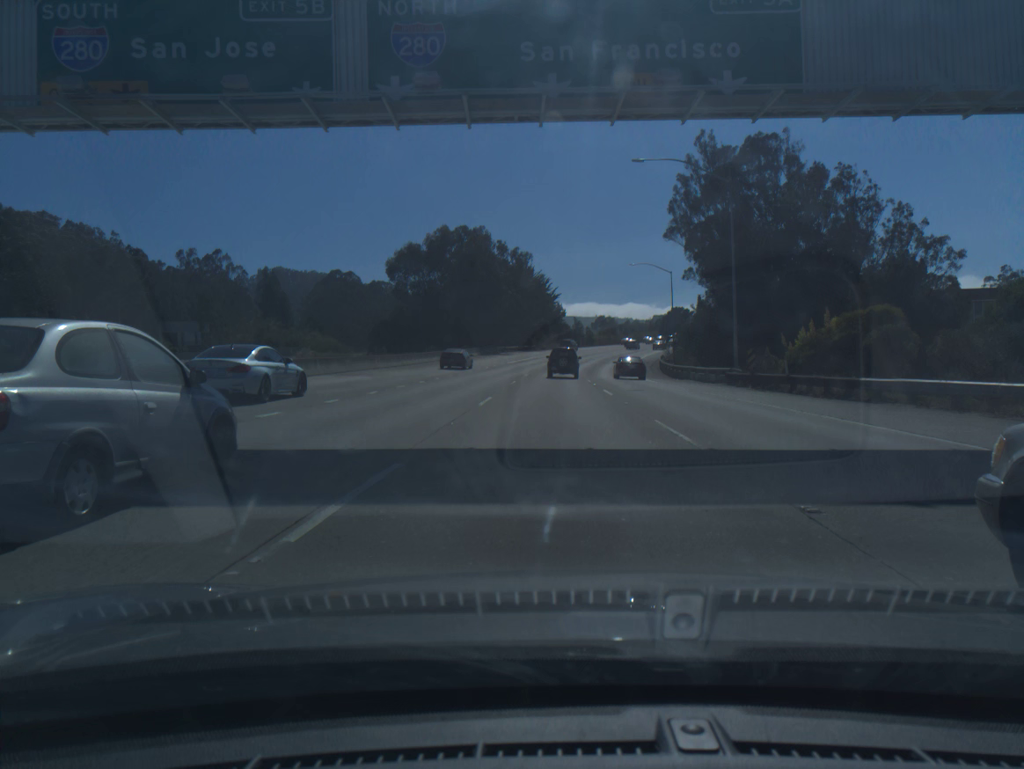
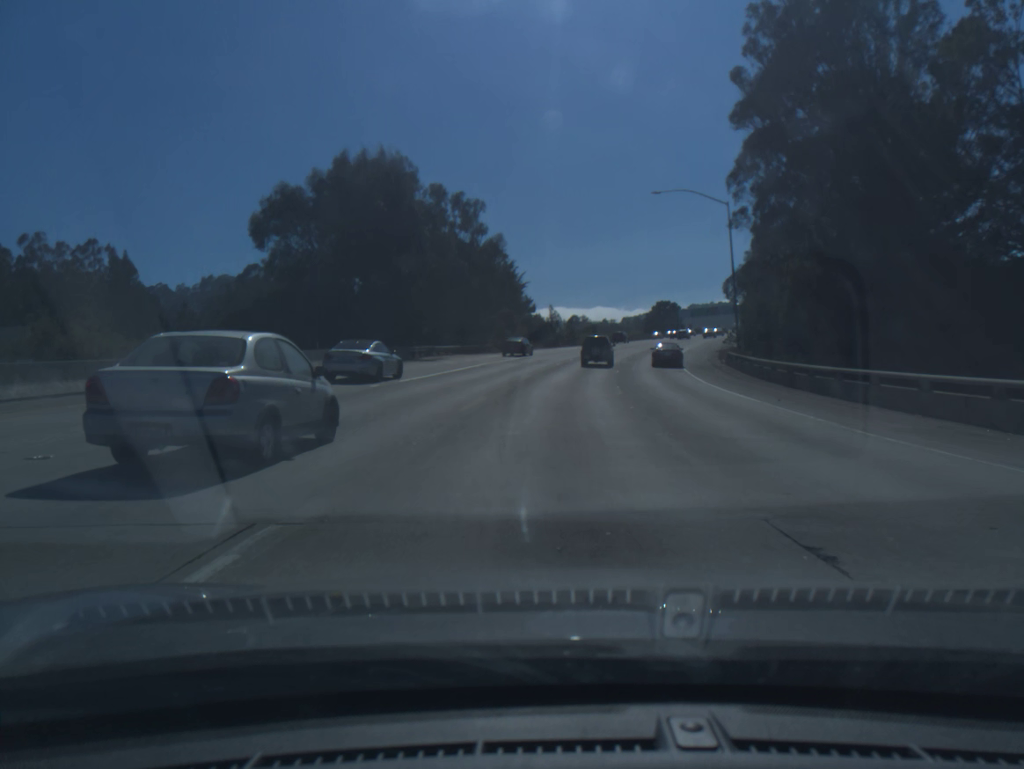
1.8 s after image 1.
(+0.5, +45.3) m; +2°
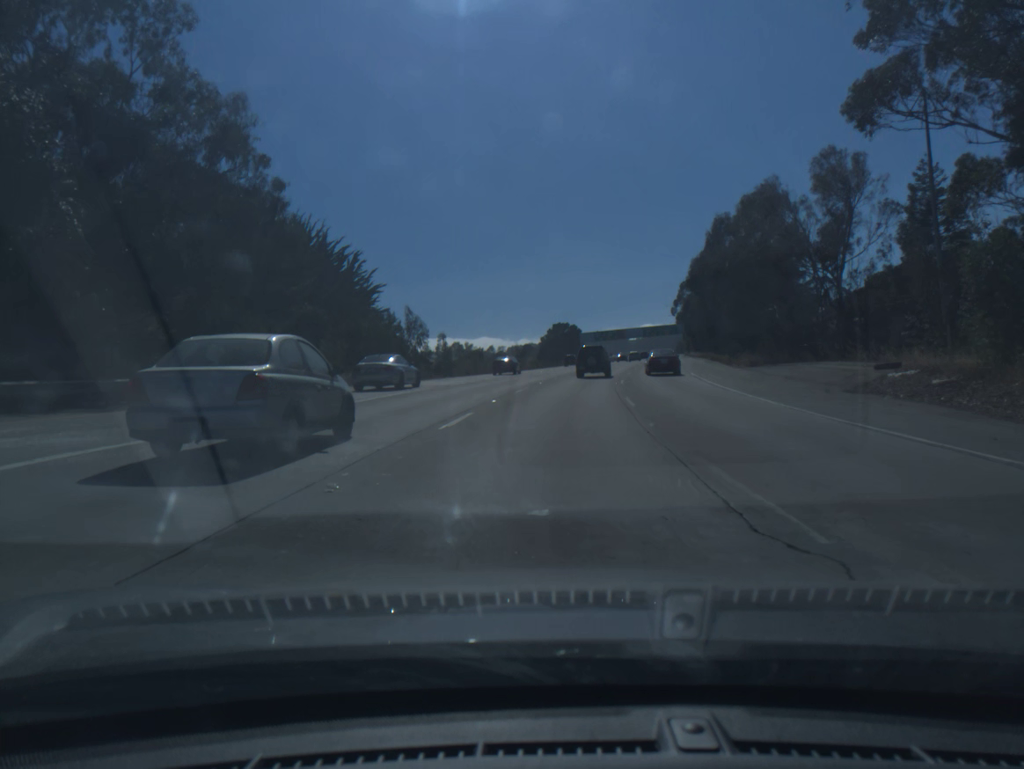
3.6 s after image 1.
(+2.6, +47.3) m; +8°
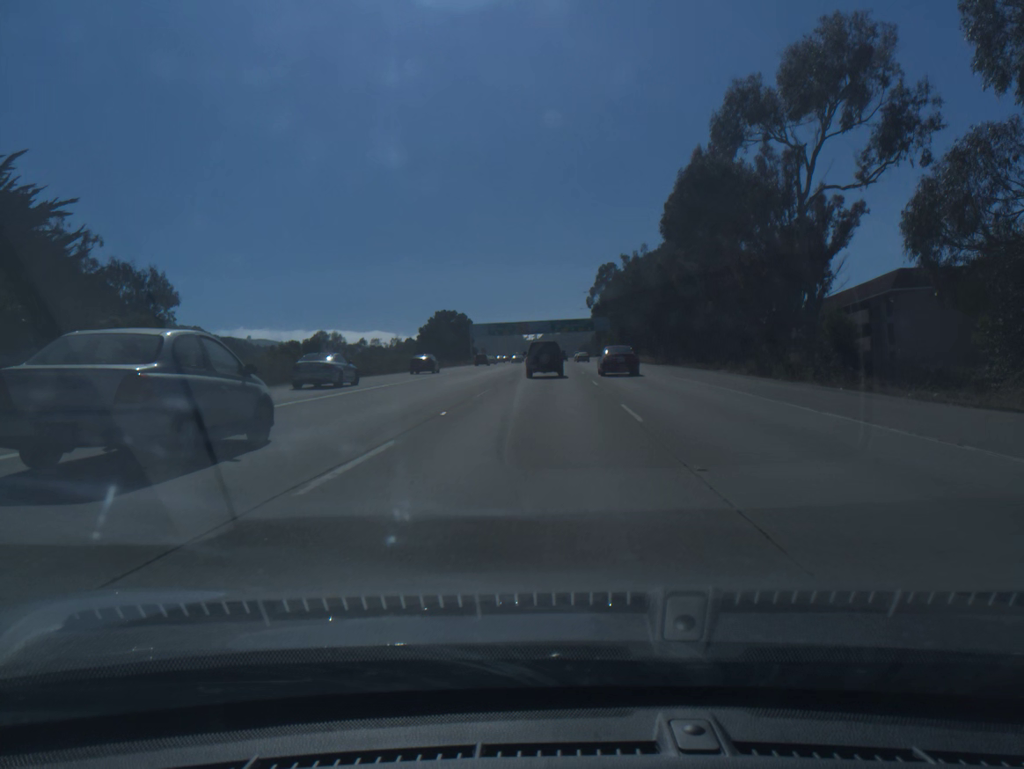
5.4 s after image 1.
(+4.0, +48.8) m; +8°
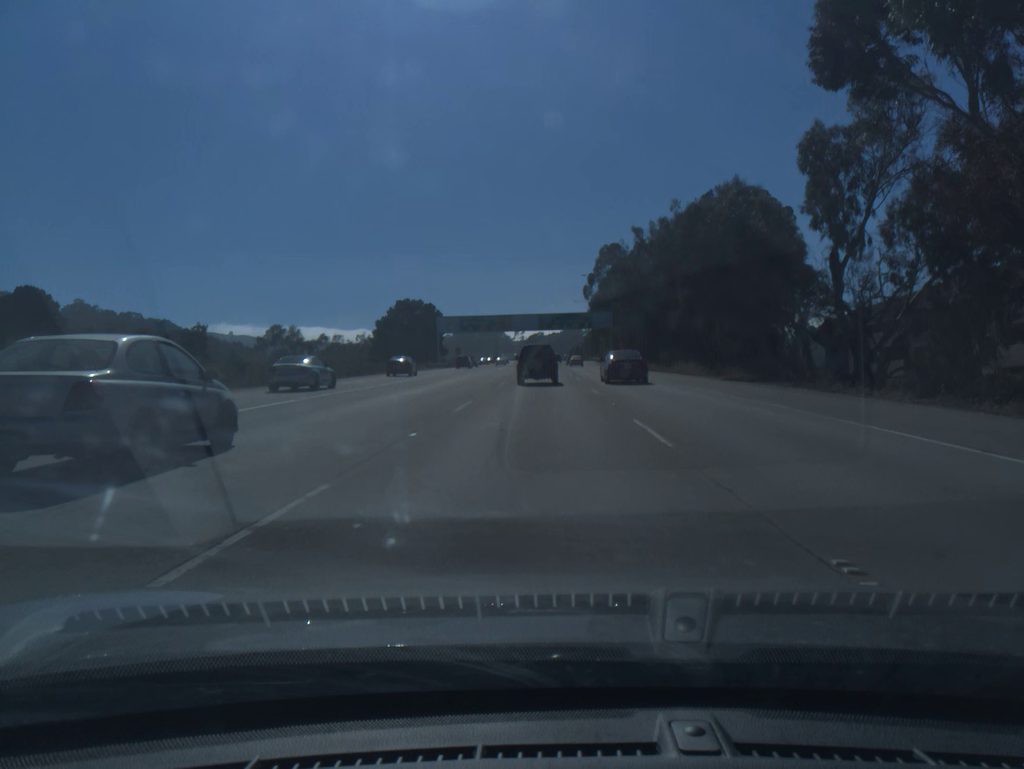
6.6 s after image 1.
(+0.6, +32.4) m; +1°
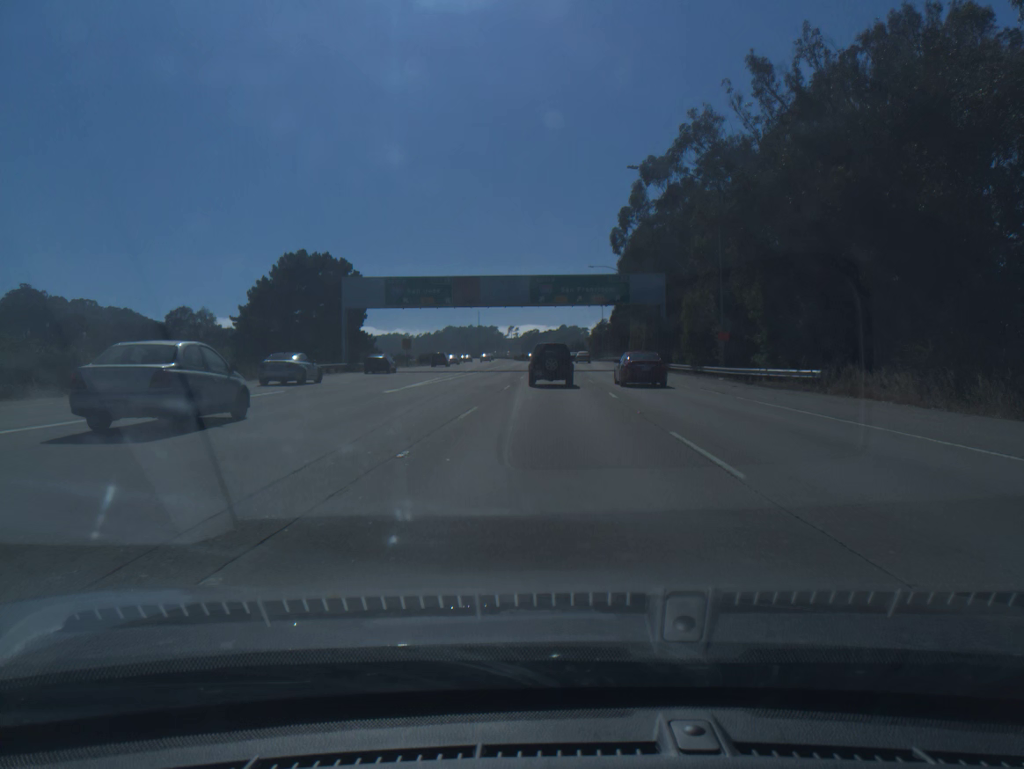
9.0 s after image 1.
(+0.3, +60.5) m; +1°
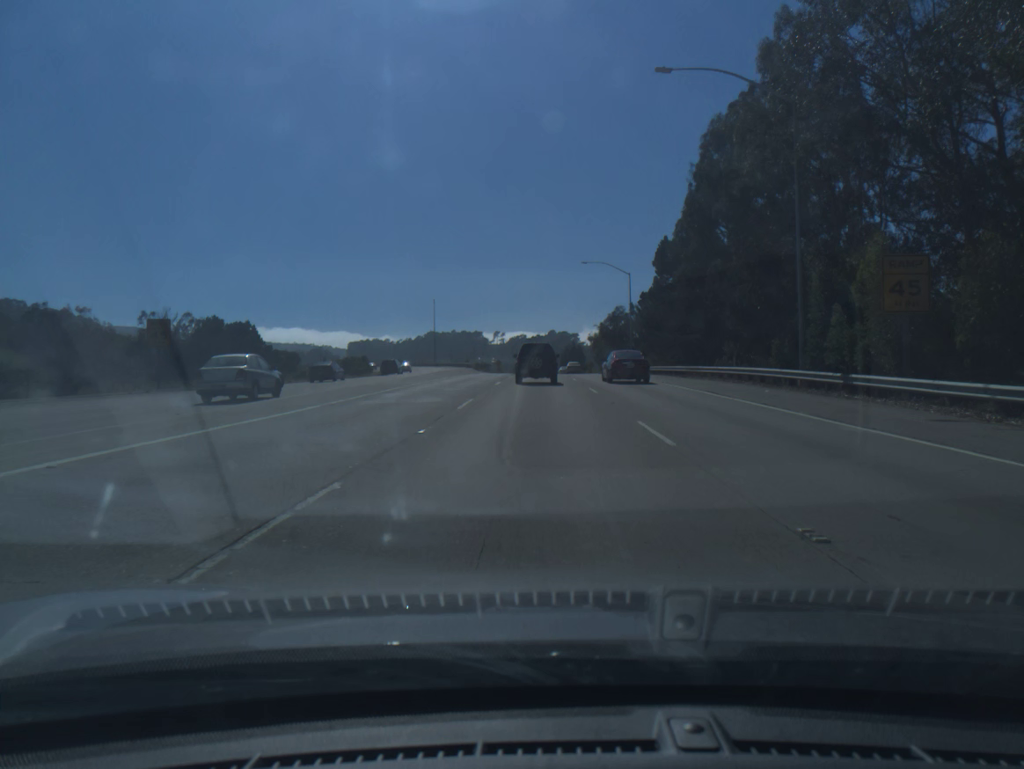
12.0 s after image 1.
(+0.9, +69.5) m; +1°
